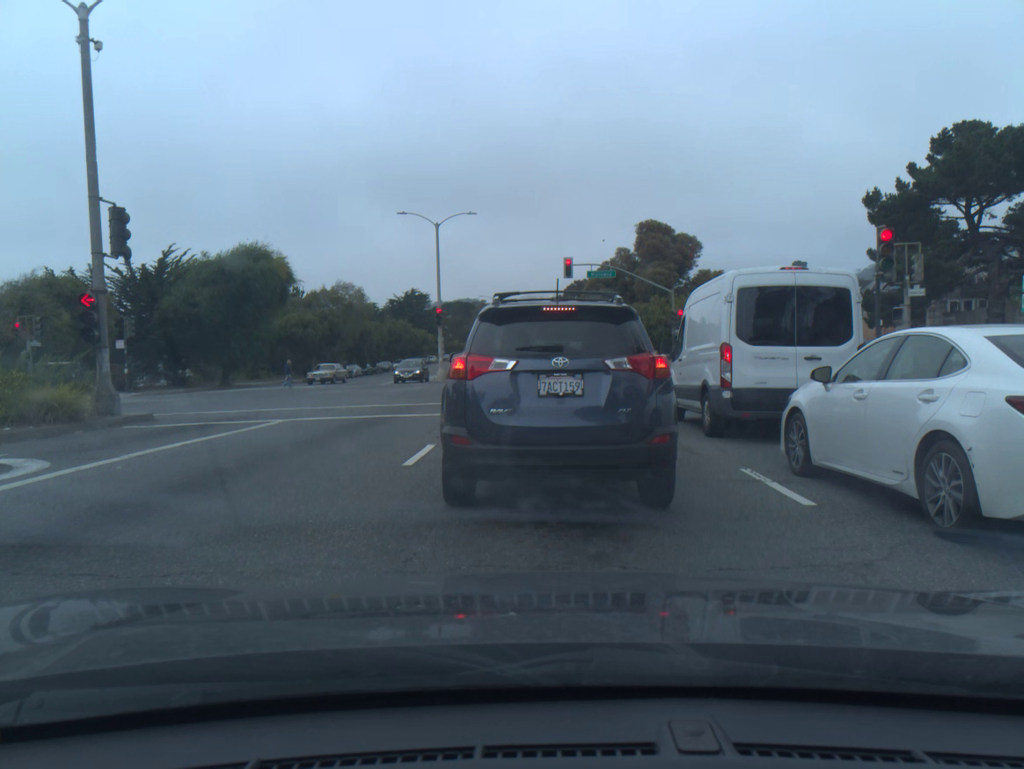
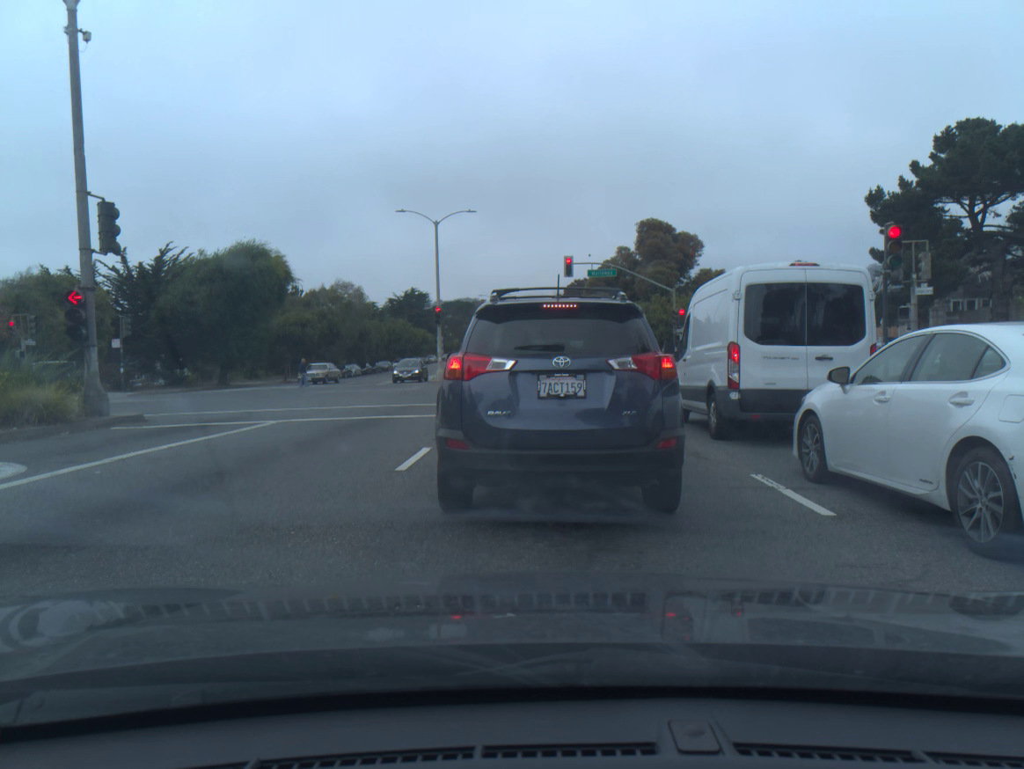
(0.0, +0.4) m; 0°
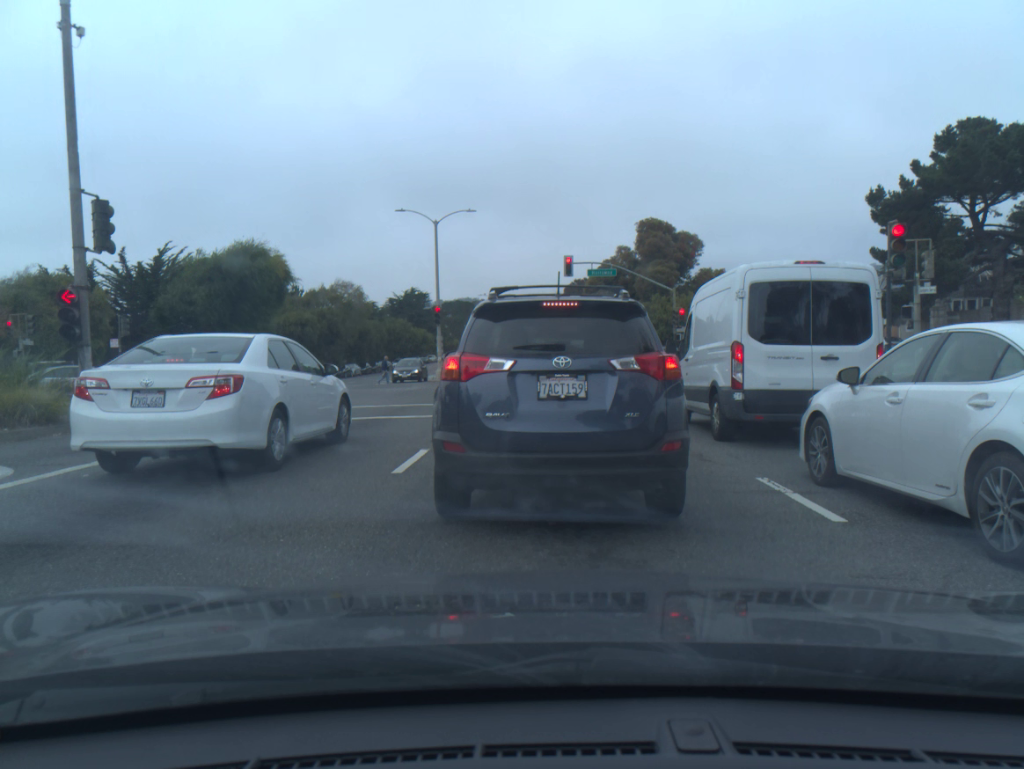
(0.0, +0.2) m; 0°
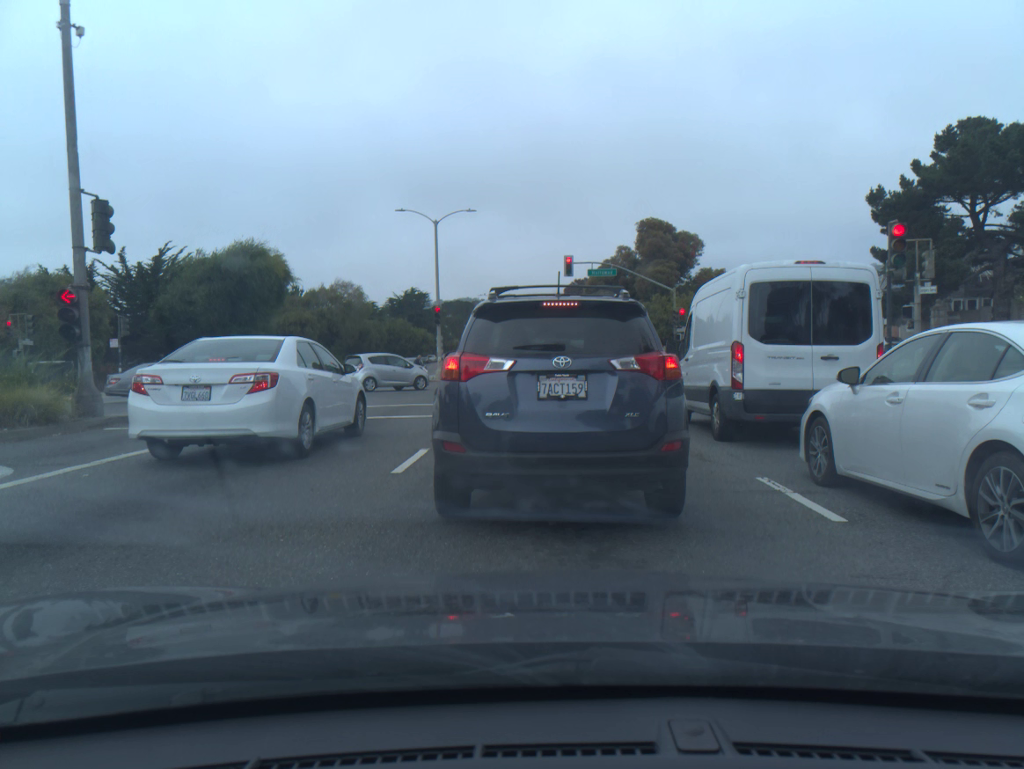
(0.0, 0.0) m; 0°
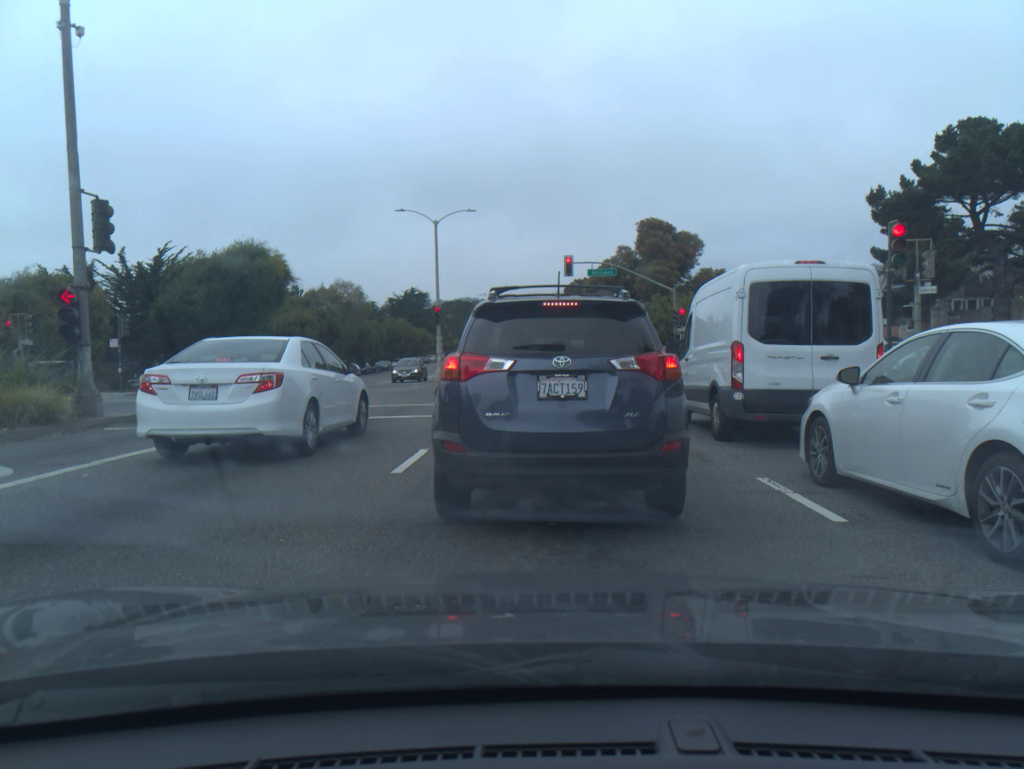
(0.0, 0.0) m; 0°
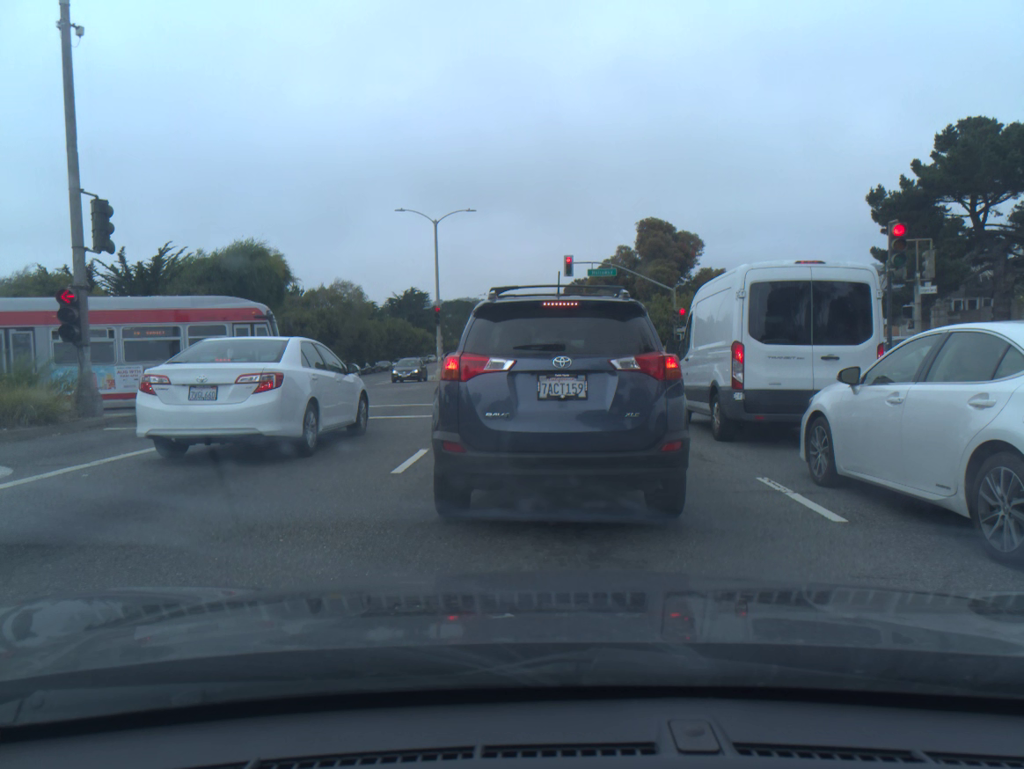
(0.0, 0.0) m; 0°
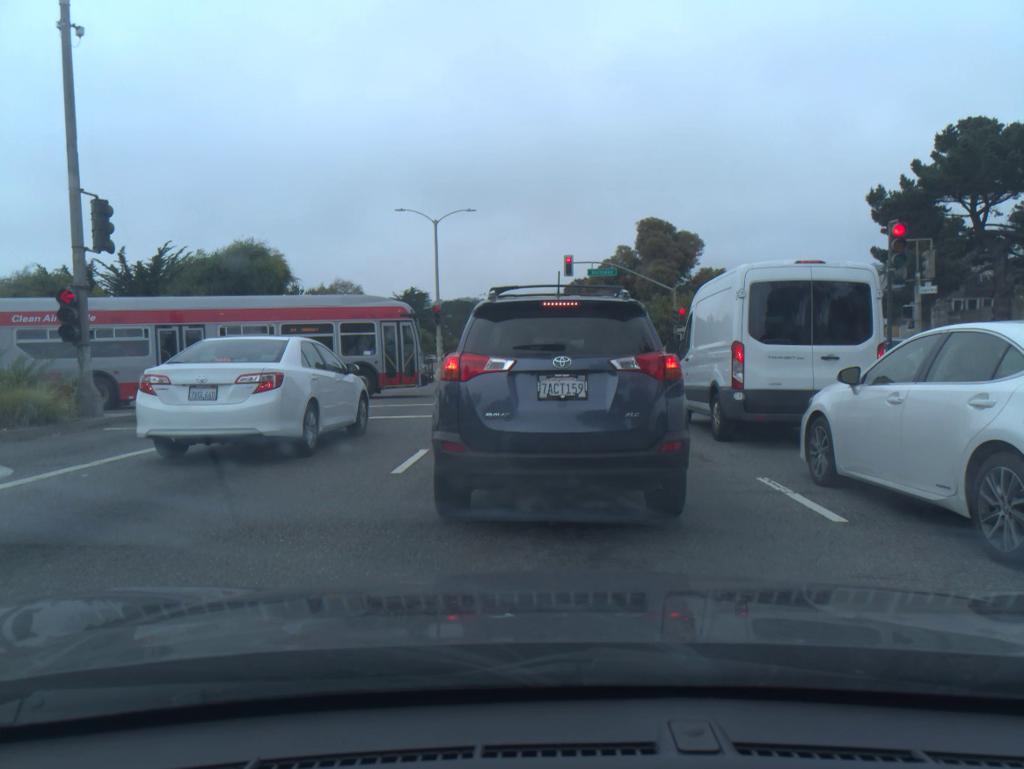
(0.0, 0.0) m; 0°
